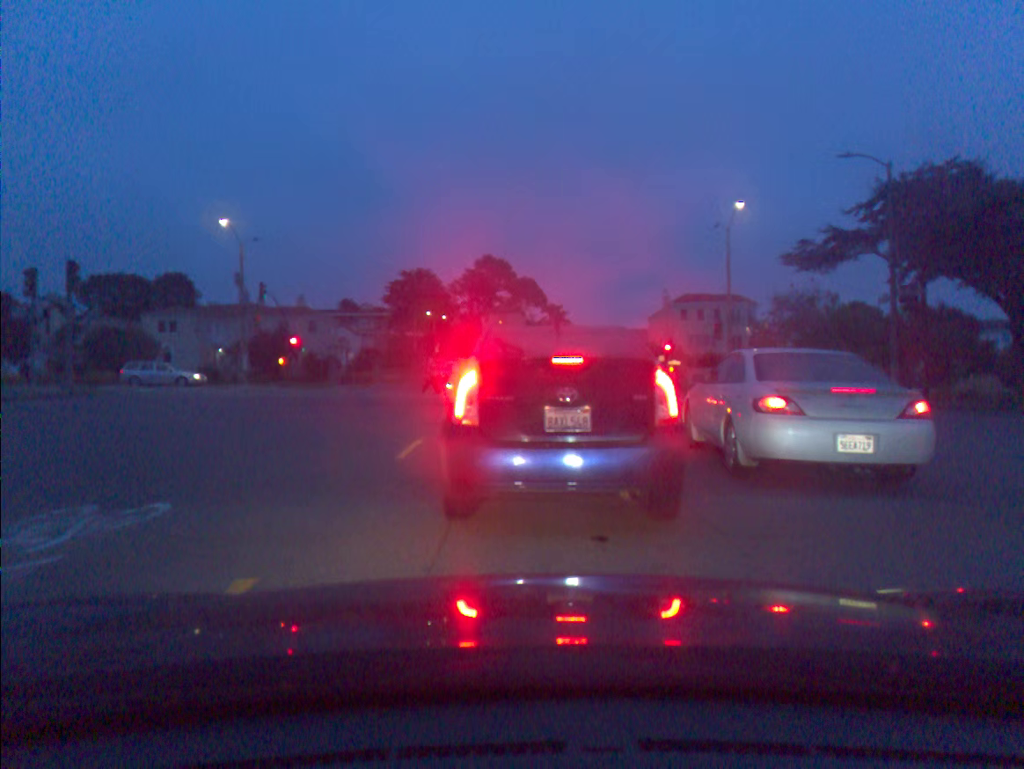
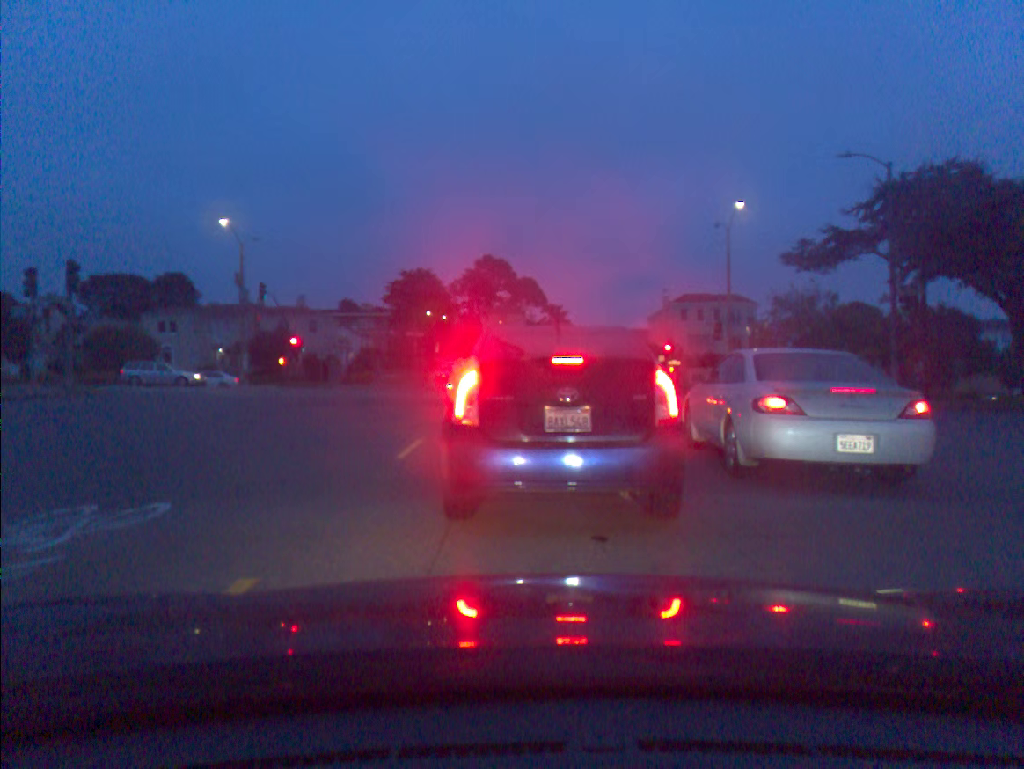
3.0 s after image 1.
(0.0, 0.0) m; 0°
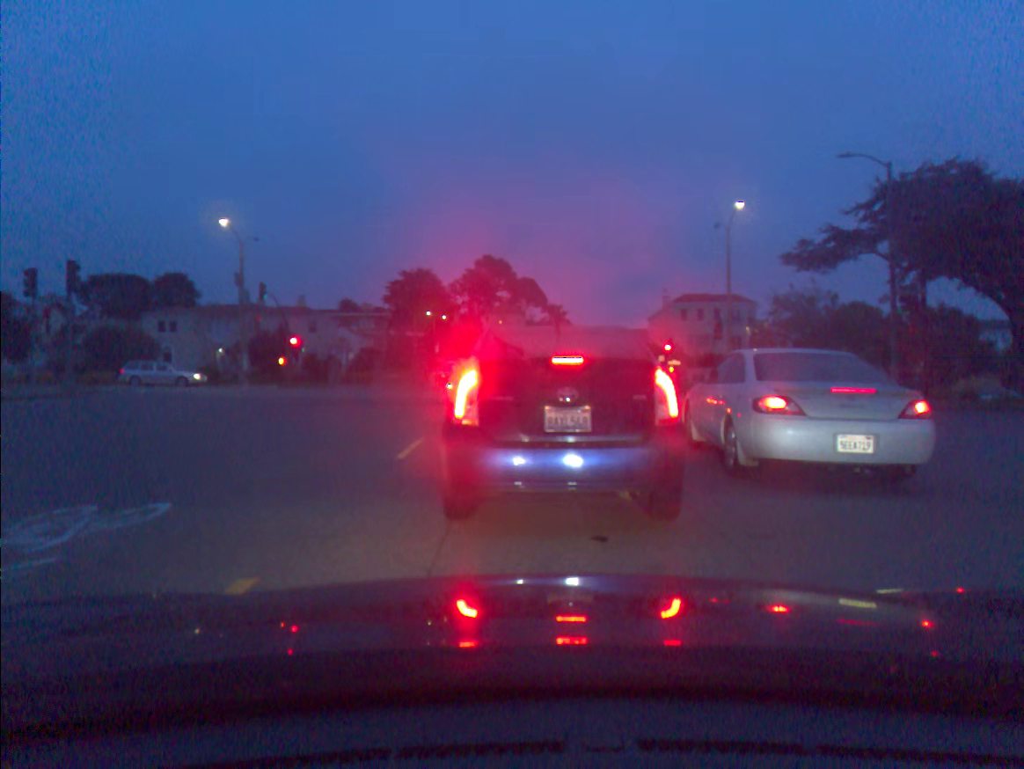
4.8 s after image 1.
(0.0, 0.0) m; 0°
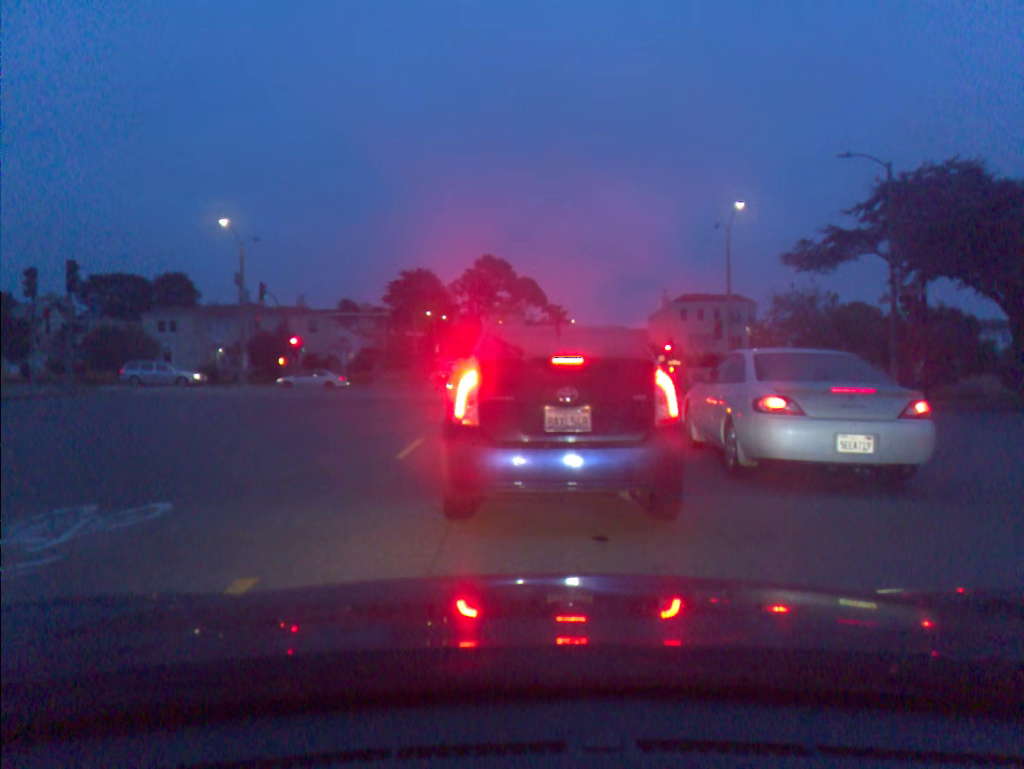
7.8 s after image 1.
(0.0, 0.0) m; 0°
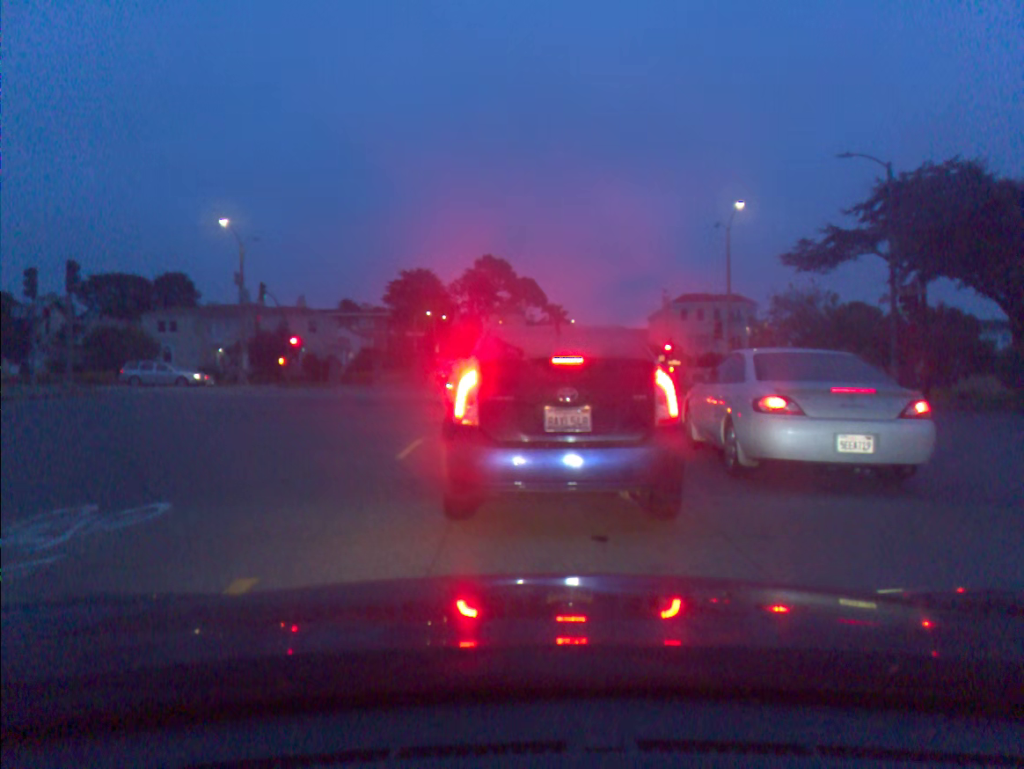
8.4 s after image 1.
(0.0, 0.0) m; 0°
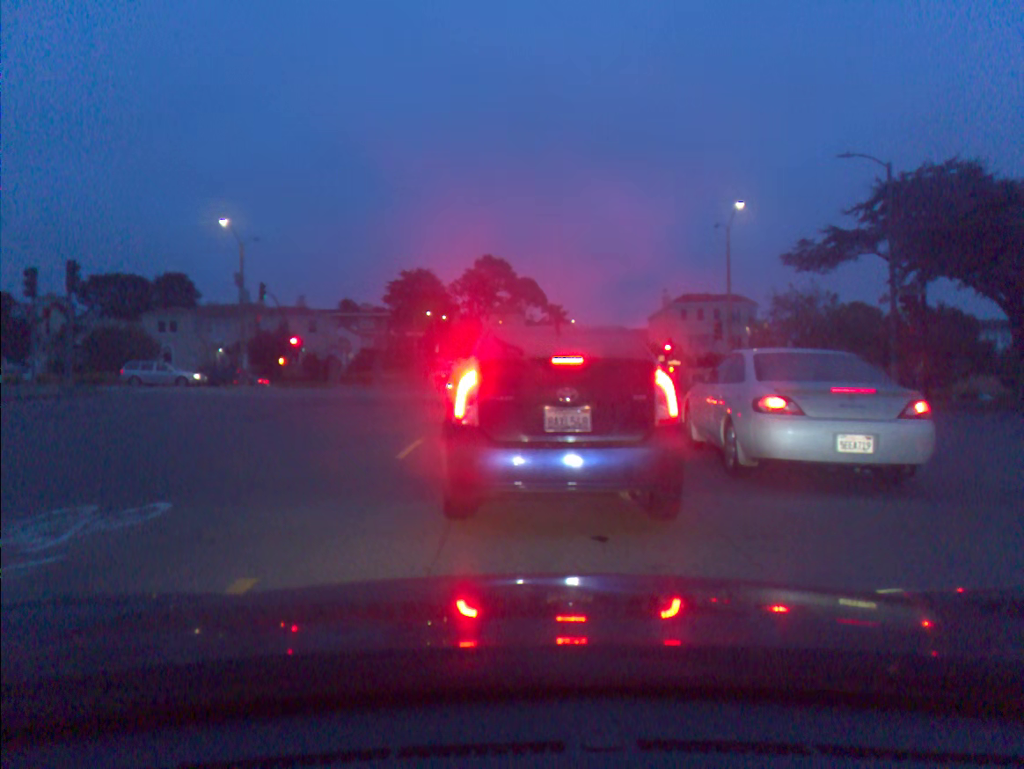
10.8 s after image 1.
(0.0, 0.0) m; 0°
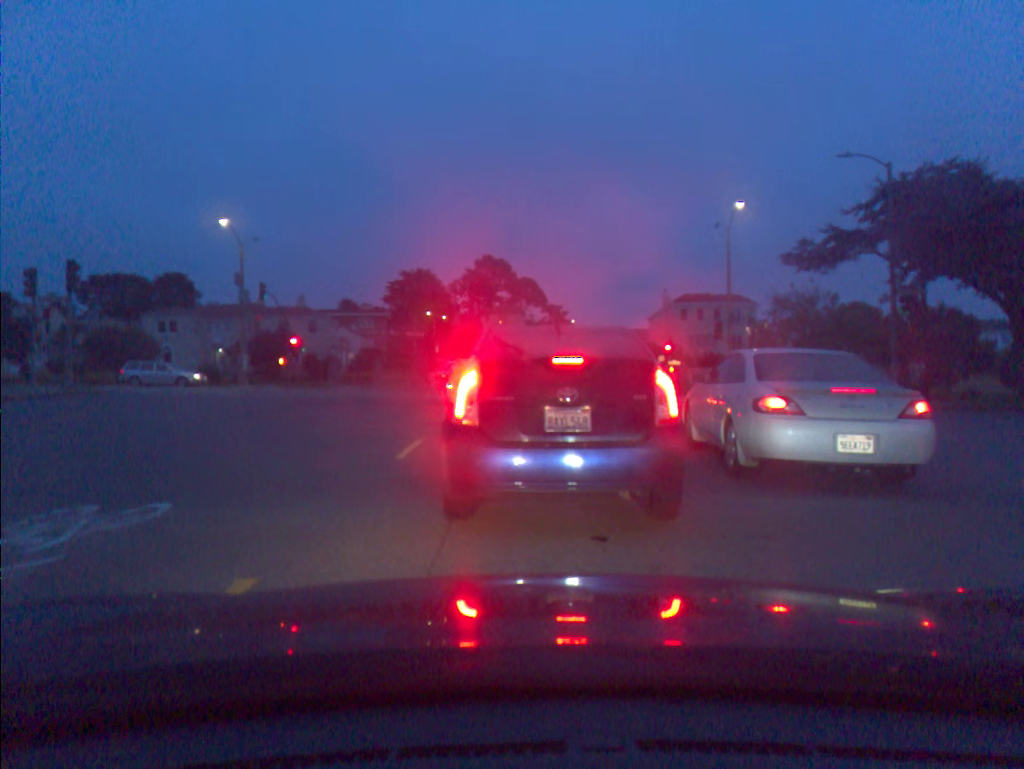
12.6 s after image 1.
(0.0, 0.0) m; 0°
